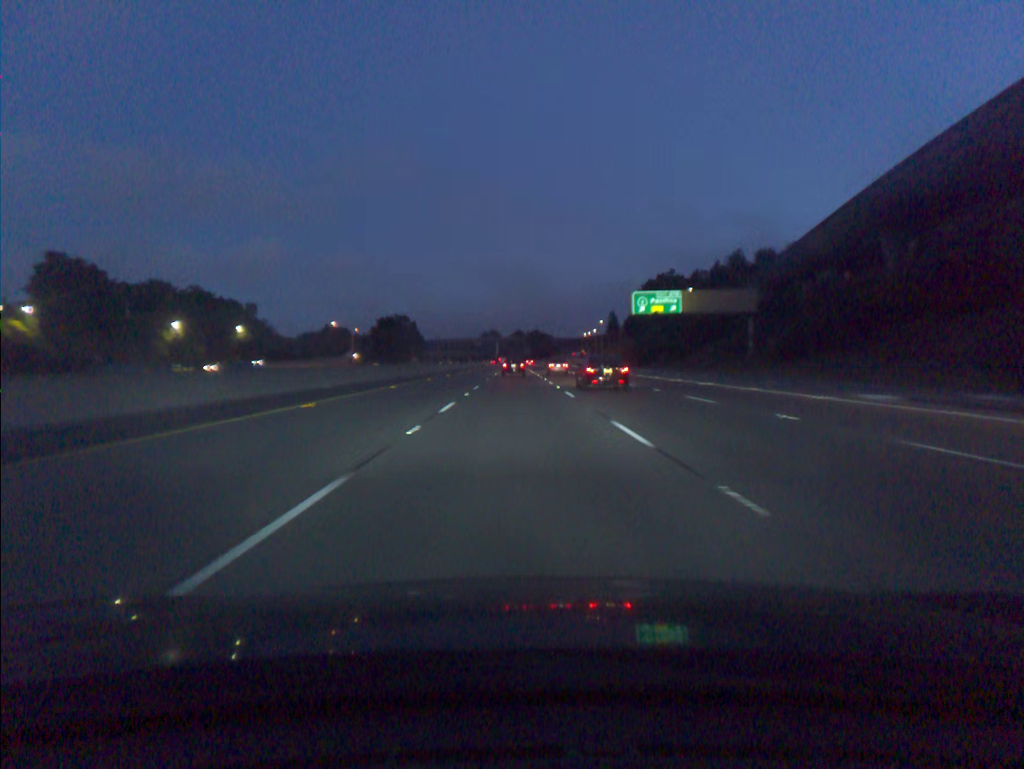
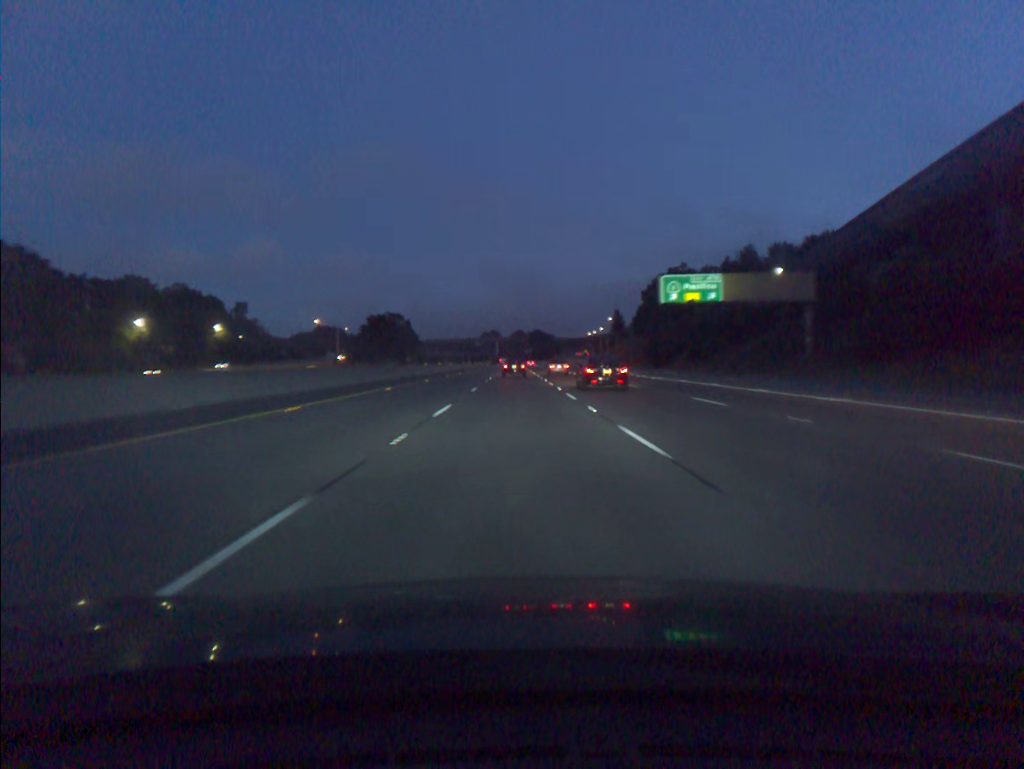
(0.0, +15.8) m; 0°
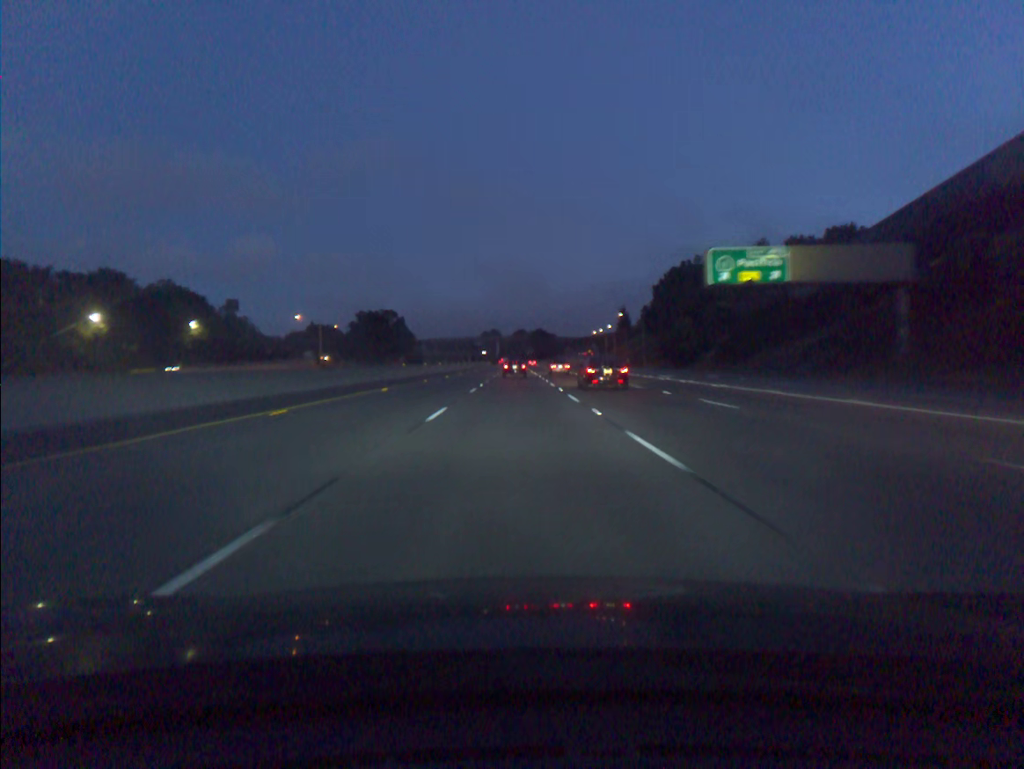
(0.0, +15.8) m; 0°
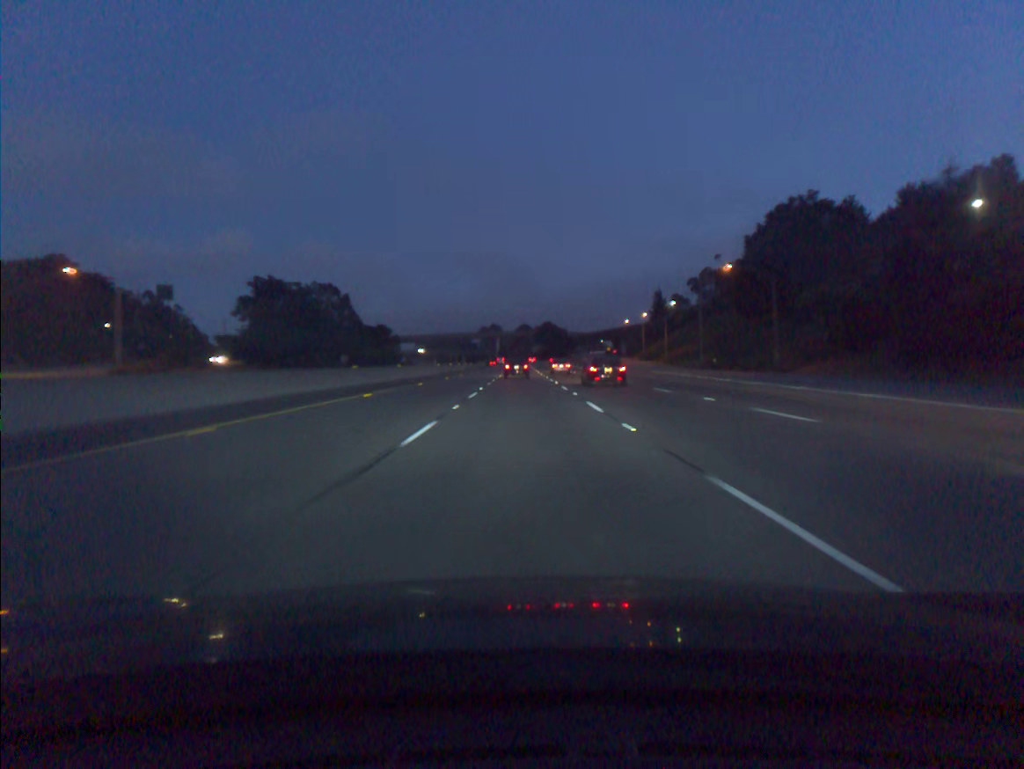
(-0.2, +77.9) m; 0°
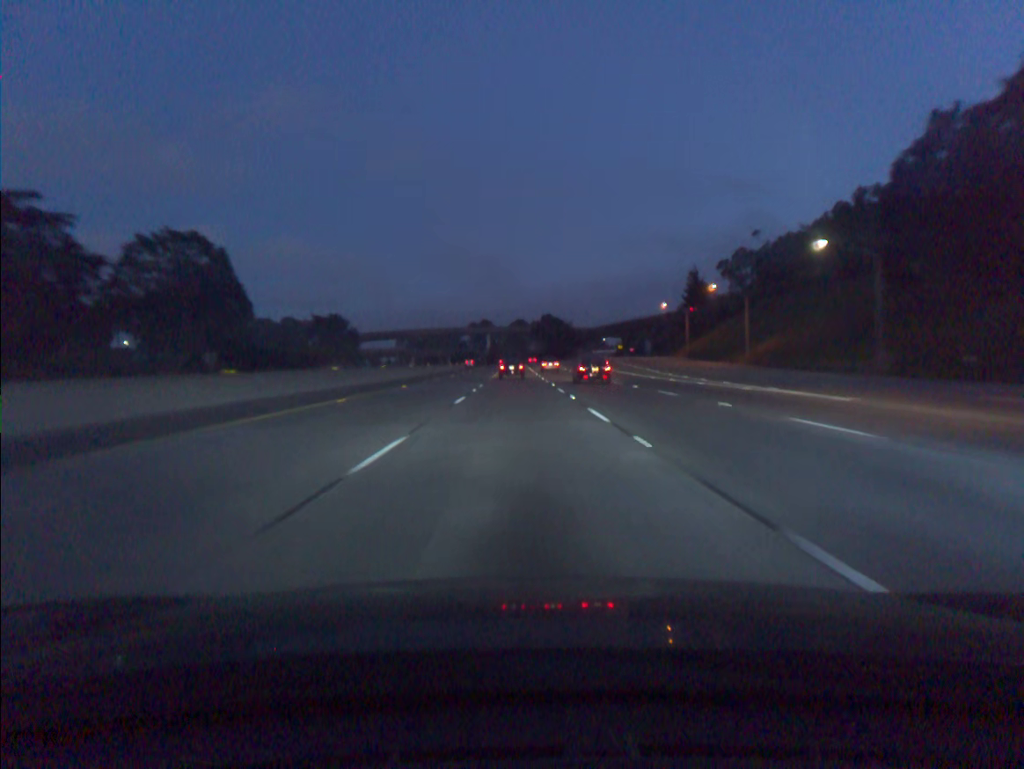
(+0.3, +61.3) m; 0°
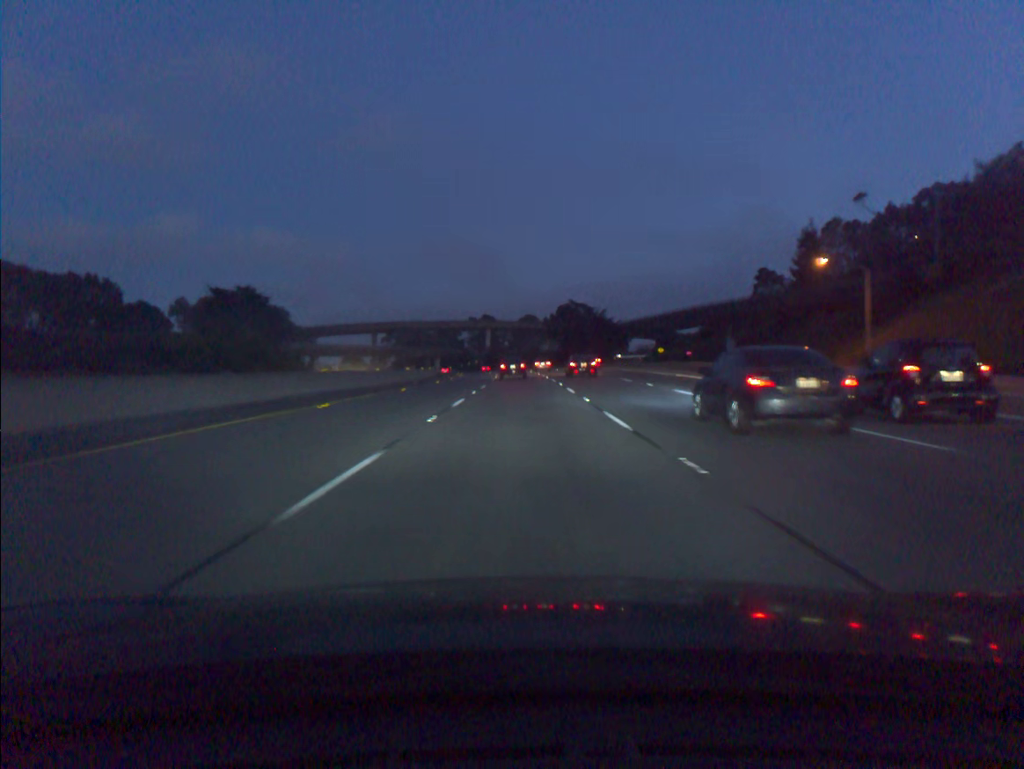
(-0.3, +75.5) m; -1°
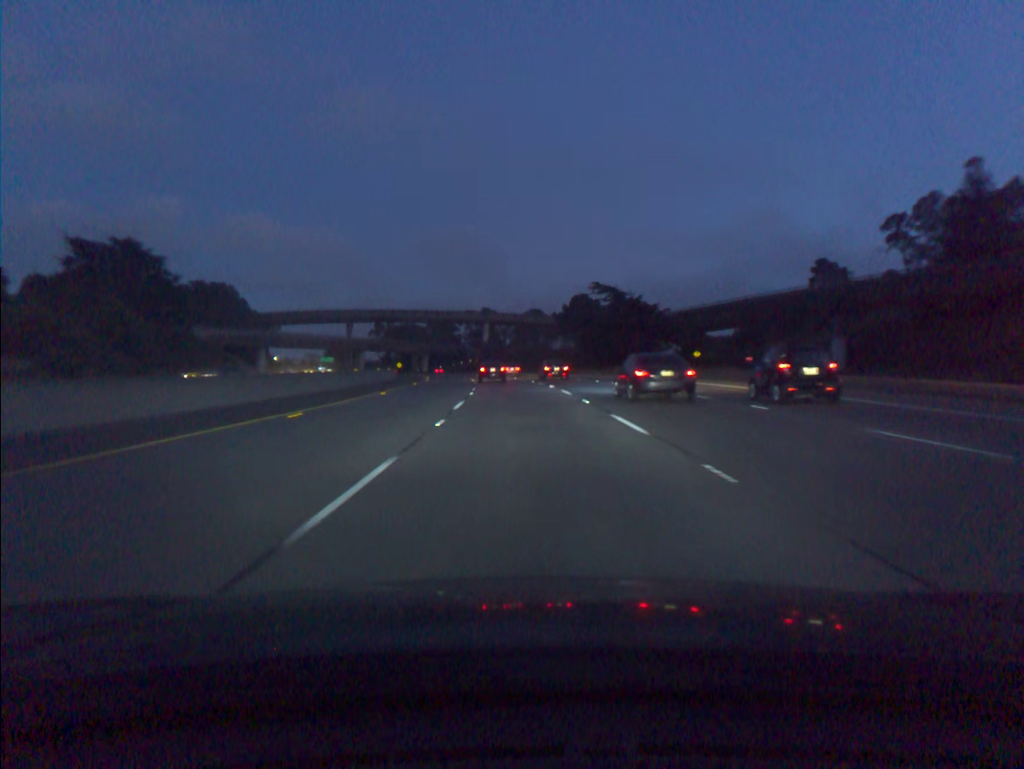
(-0.1, +44.5) m; 0°
